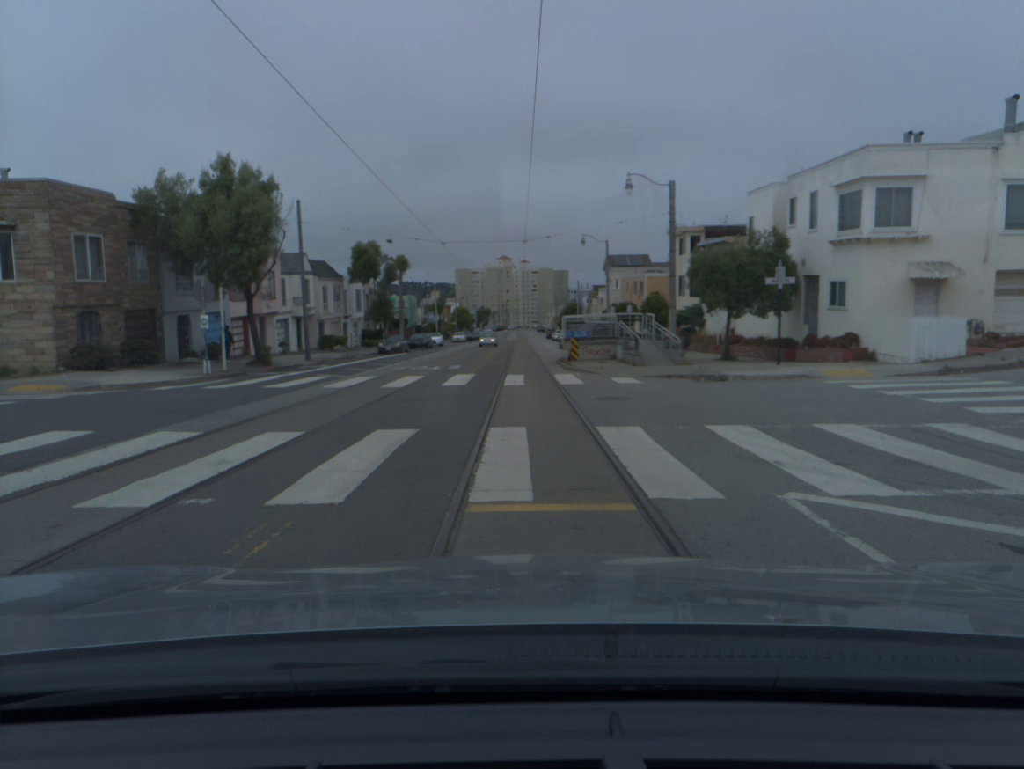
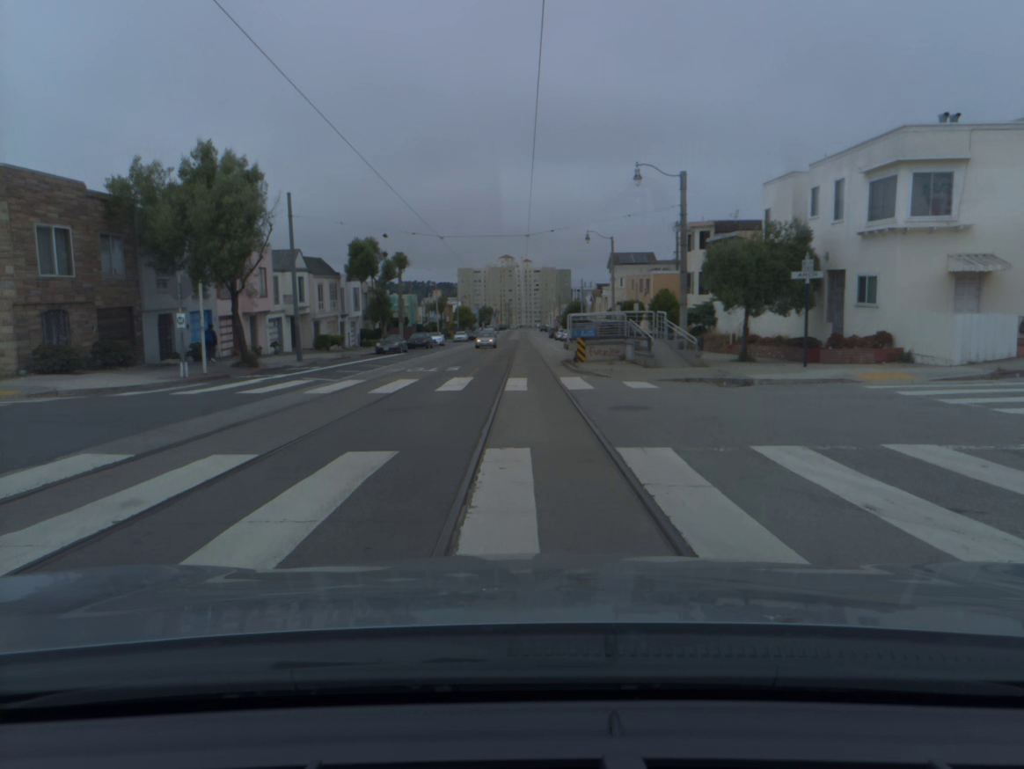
(0.0, +2.2) m; 0°
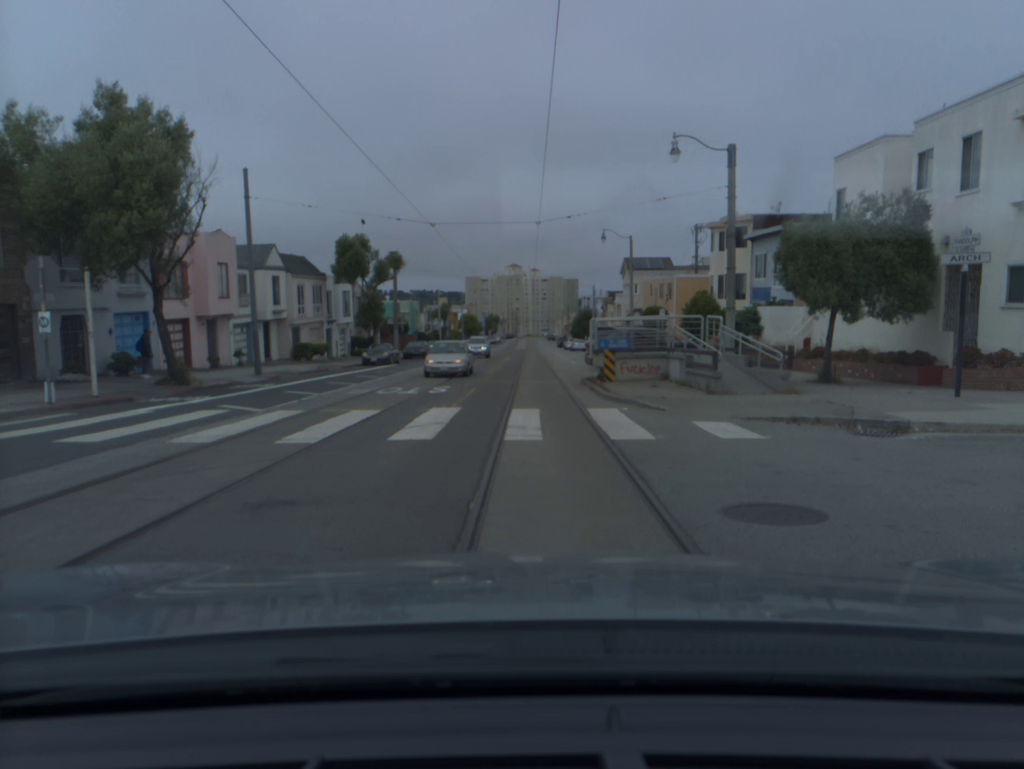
(-0.1, +7.5) m; 0°
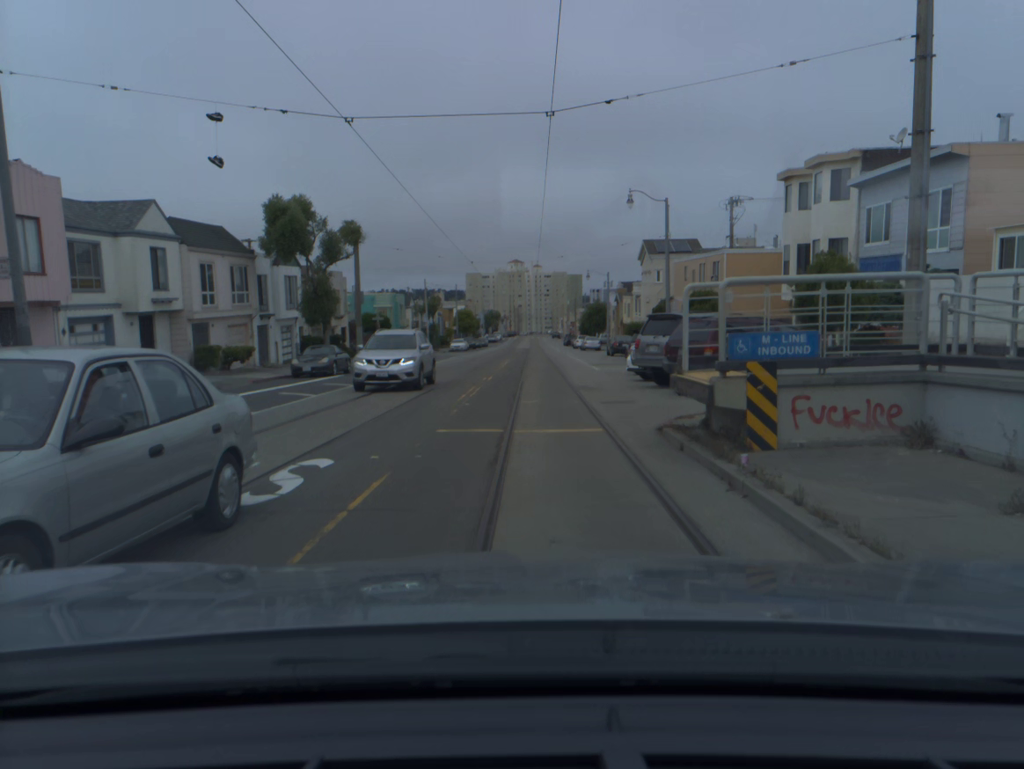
(0.0, +14.0) m; -1°
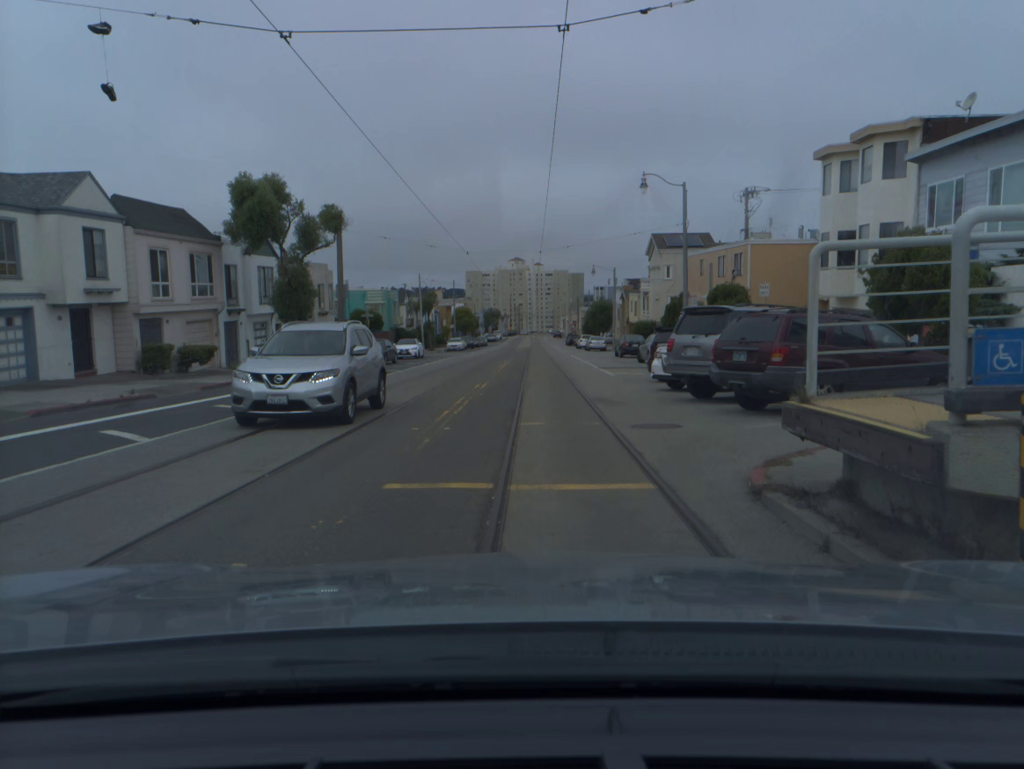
(0.0, +4.3) m; 0°
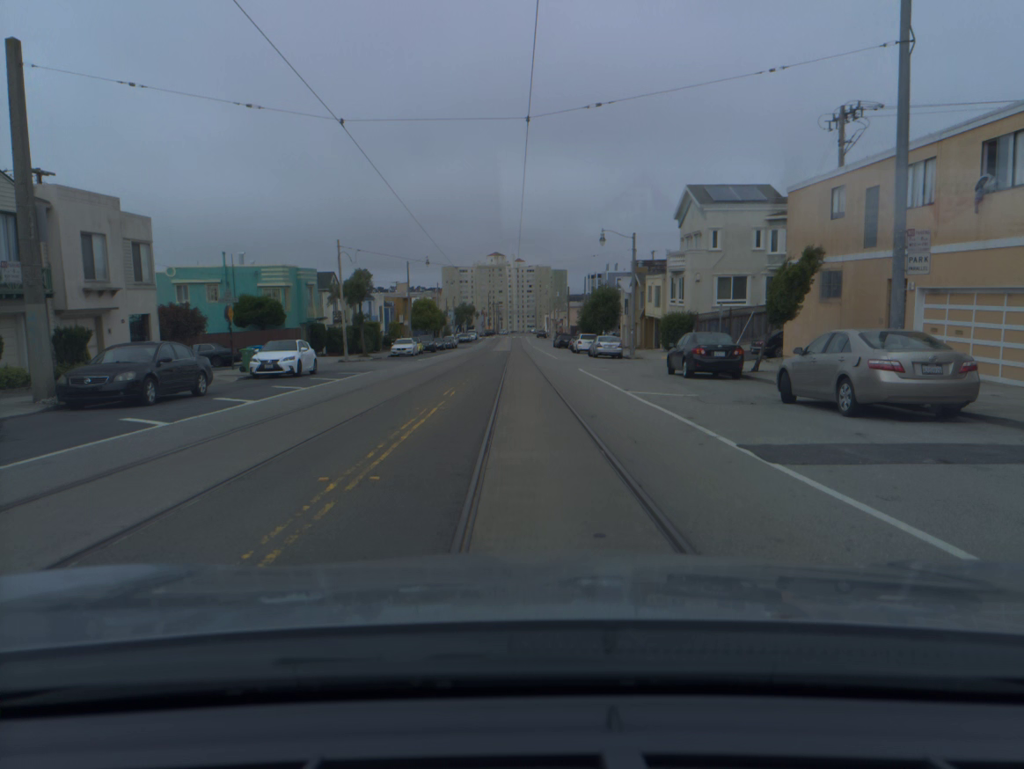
(+0.4, +24.9) m; +2°
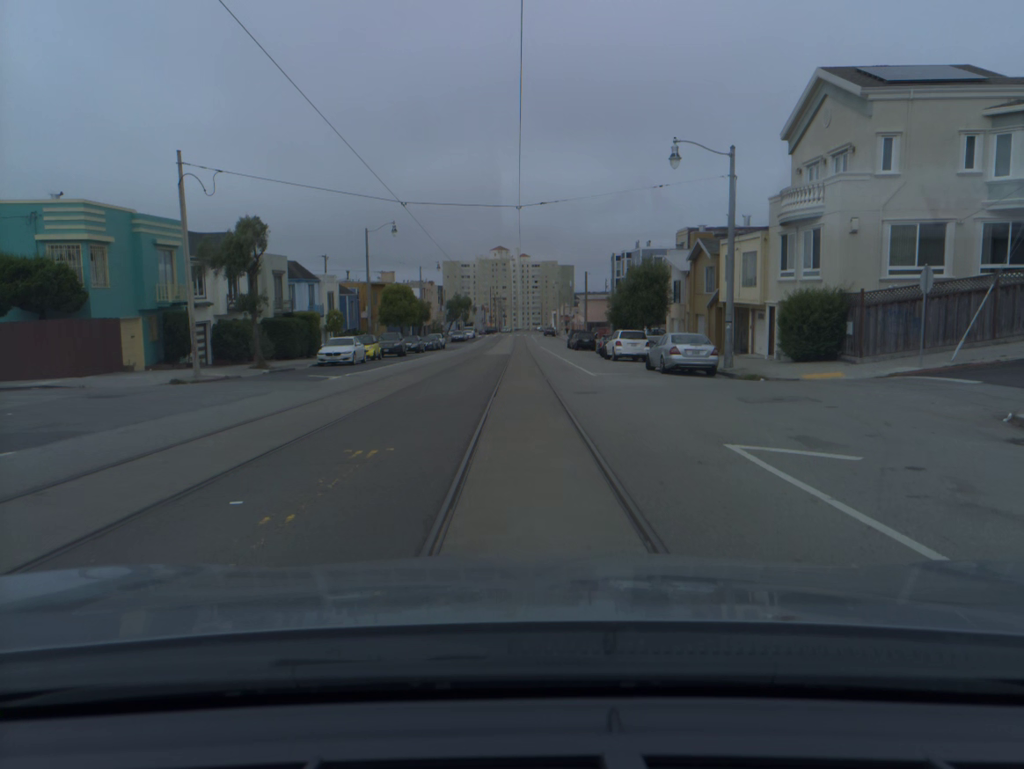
(0.0, +23.4) m; 0°
